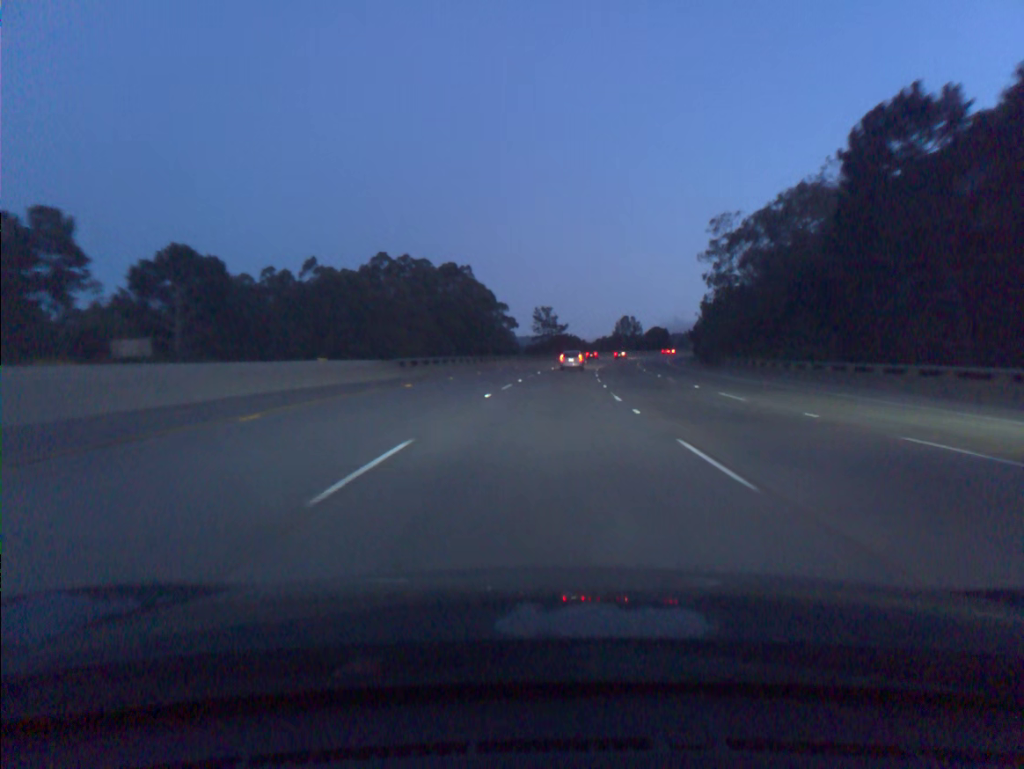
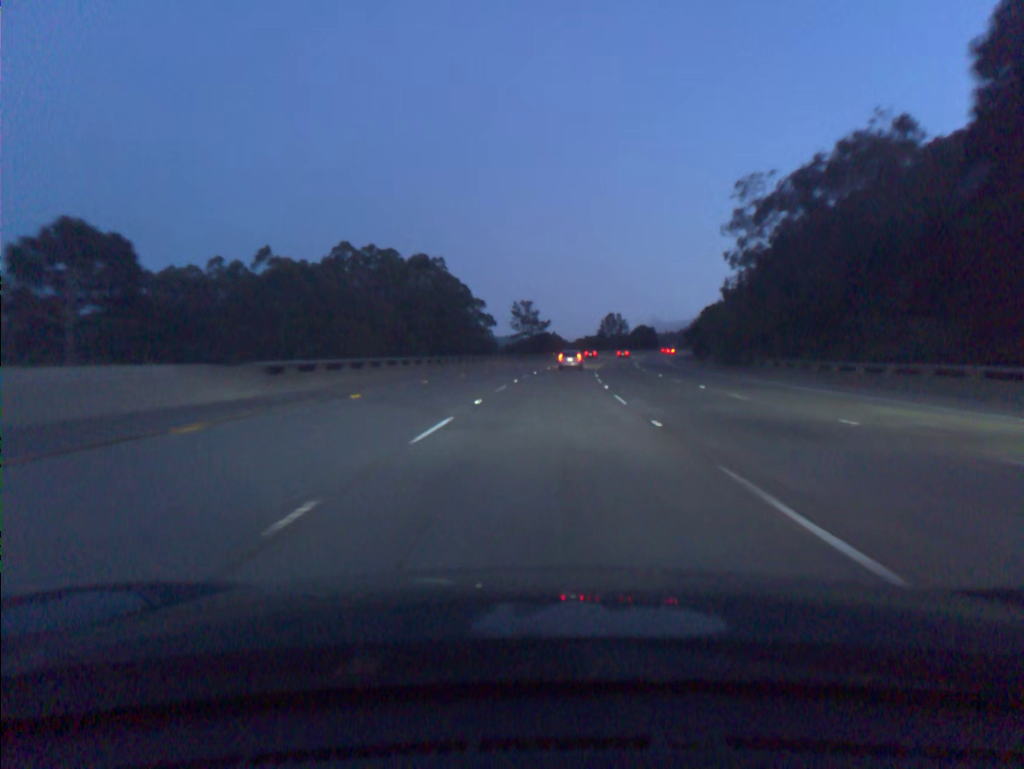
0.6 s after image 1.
(+0.2, +16.9) m; +2°
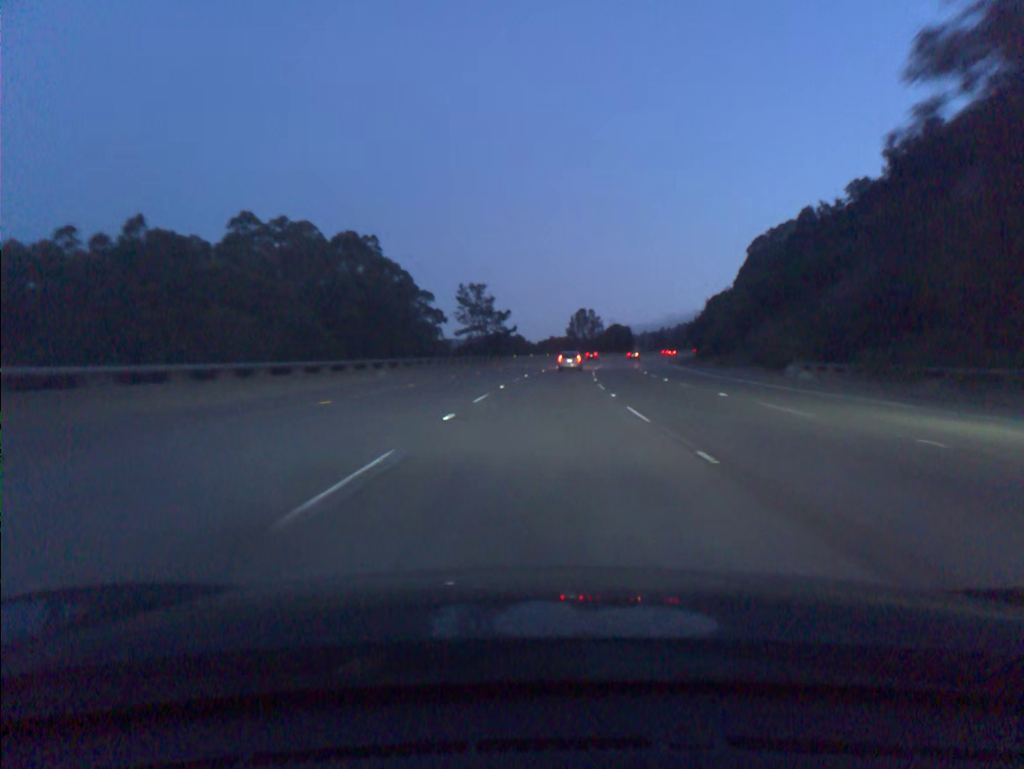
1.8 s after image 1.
(+0.8, +33.9) m; +3°
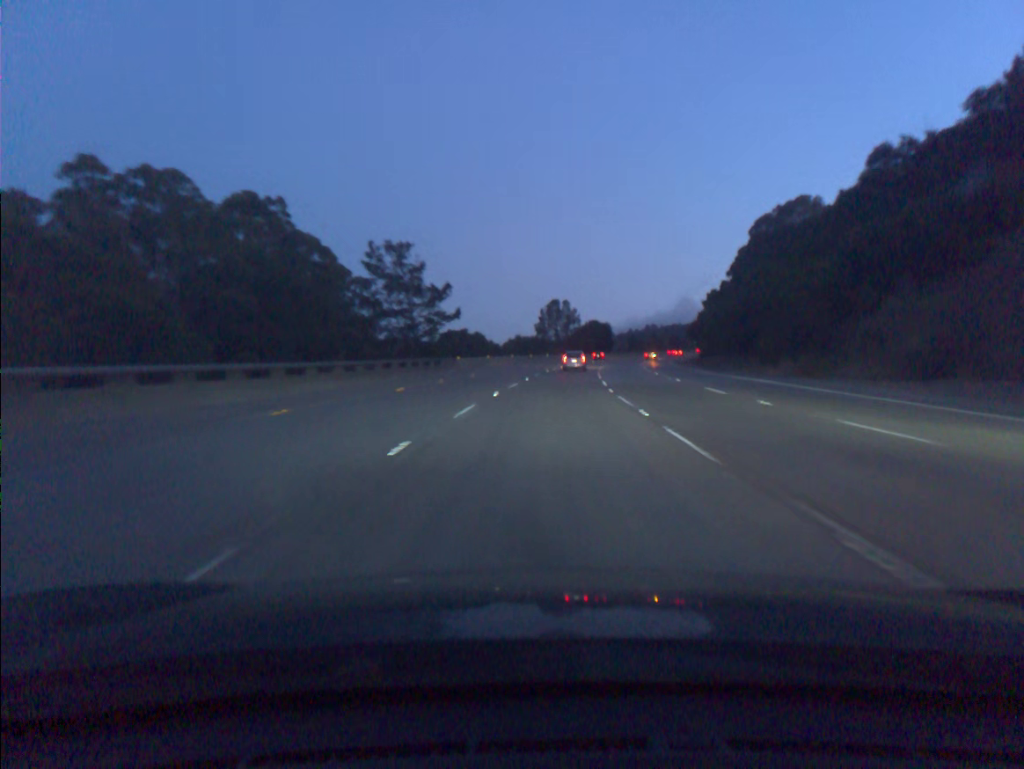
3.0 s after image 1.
(+0.8, +34.2) m; +3°
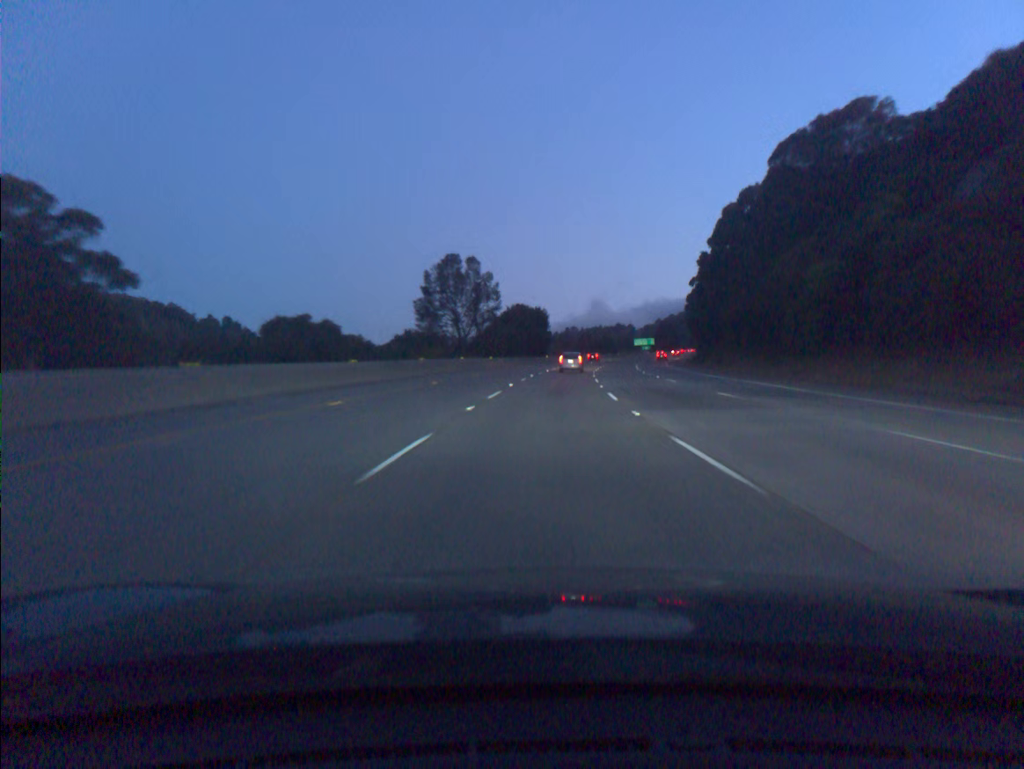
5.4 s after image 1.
(+3.6, +68.7) m; +6°
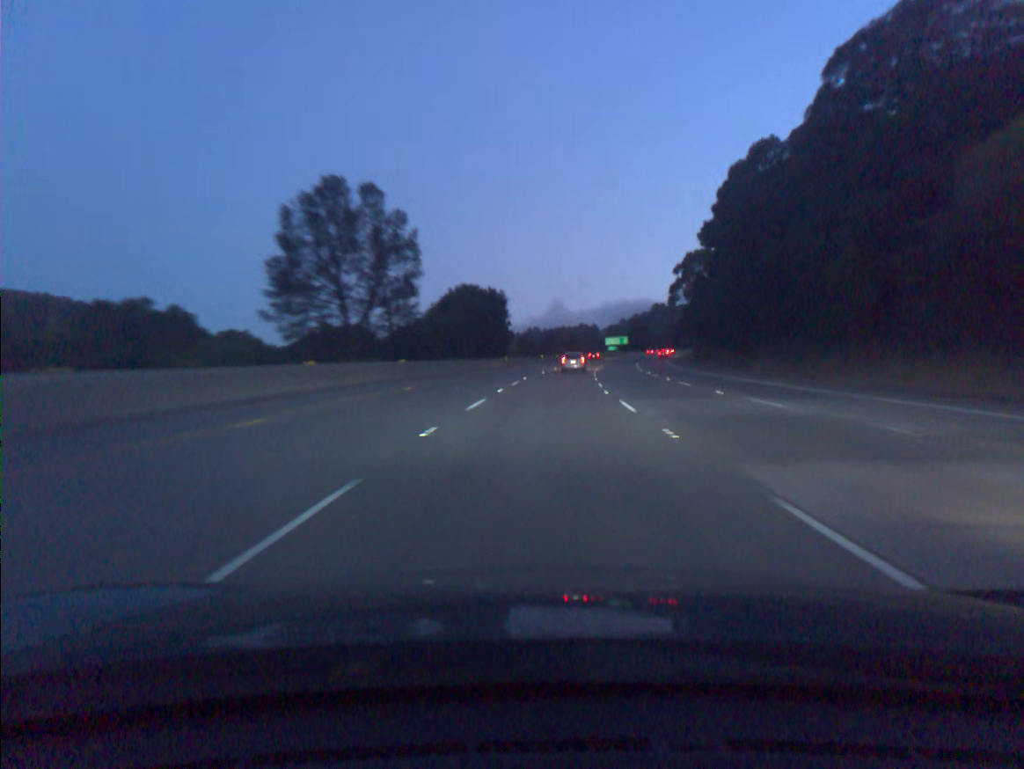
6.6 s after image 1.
(+0.8, +34.2) m; +3°
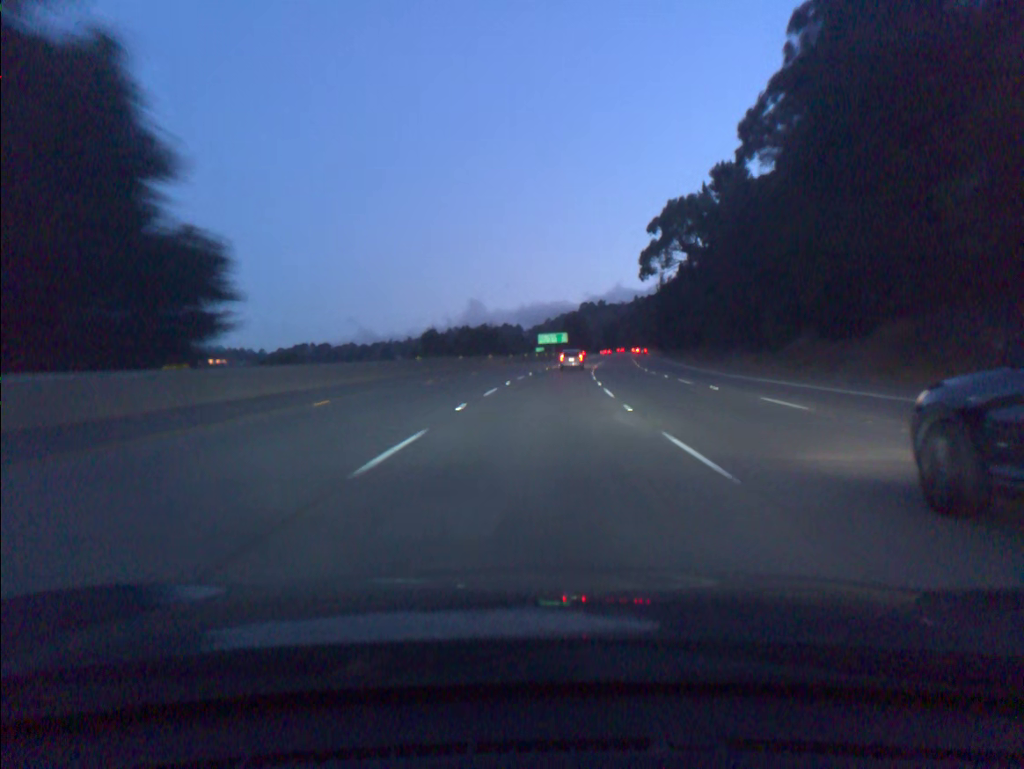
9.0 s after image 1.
(+3.4, +67.8) m; +6°
